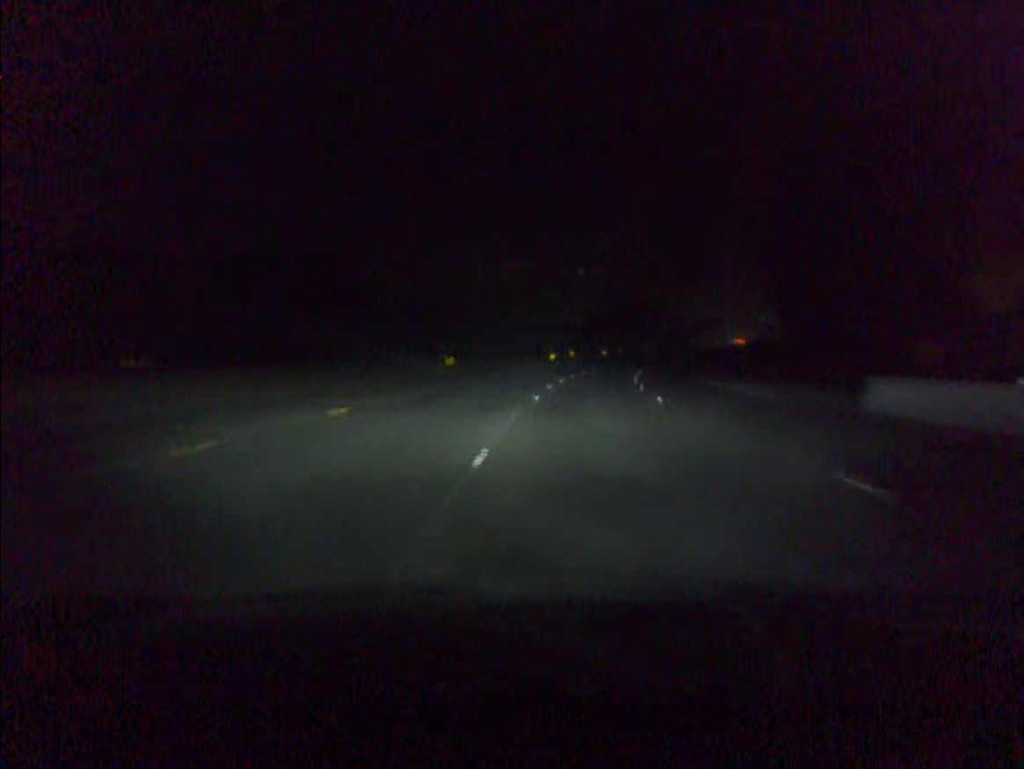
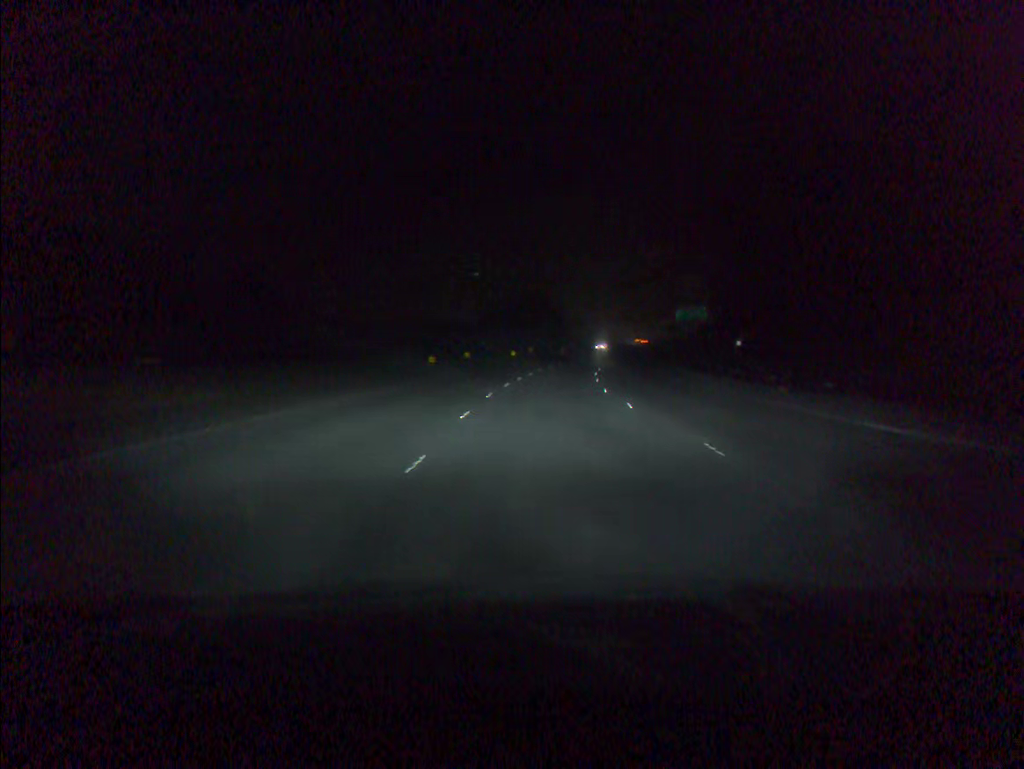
(+2.1, +29.9) m; +8°
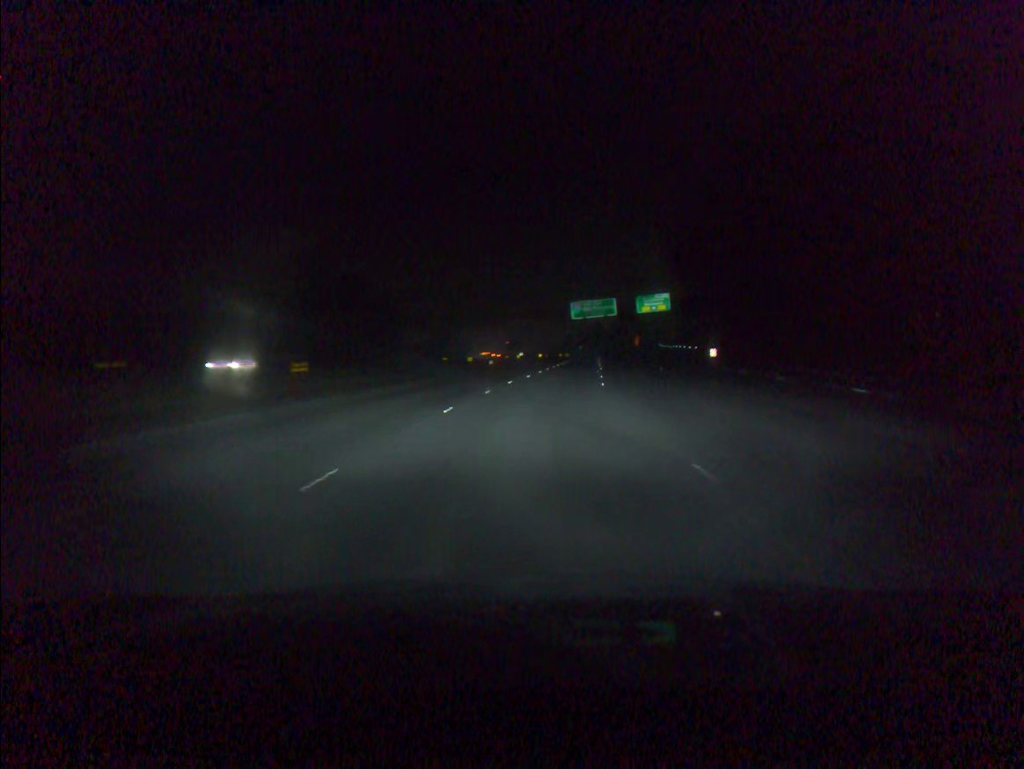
(+7.2, +75.0) m; +11°
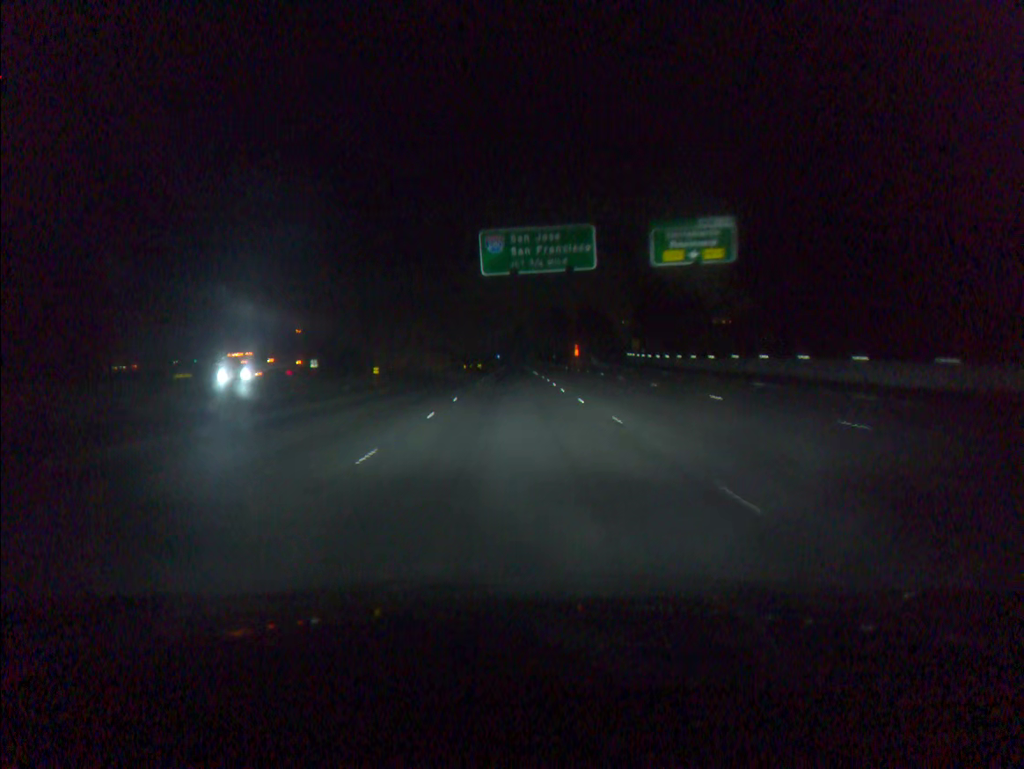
(+5.9, +75.9) m; +6°
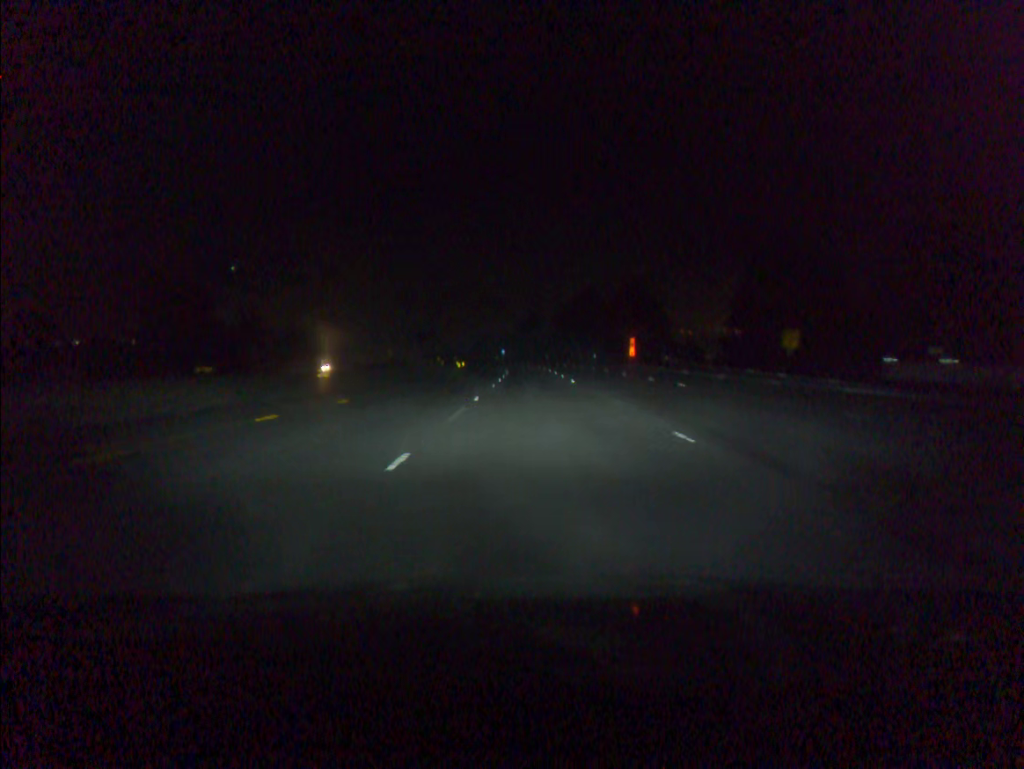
(-0.8, +77.9) m; -1°
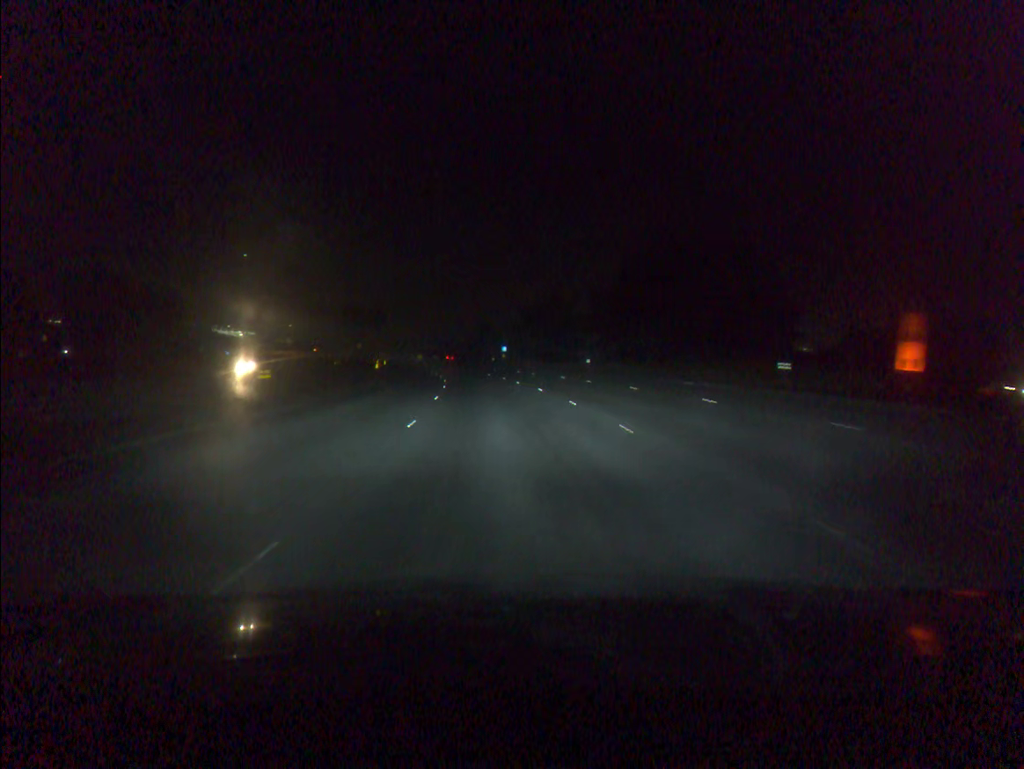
(+0.5, +79.5) m; -1°
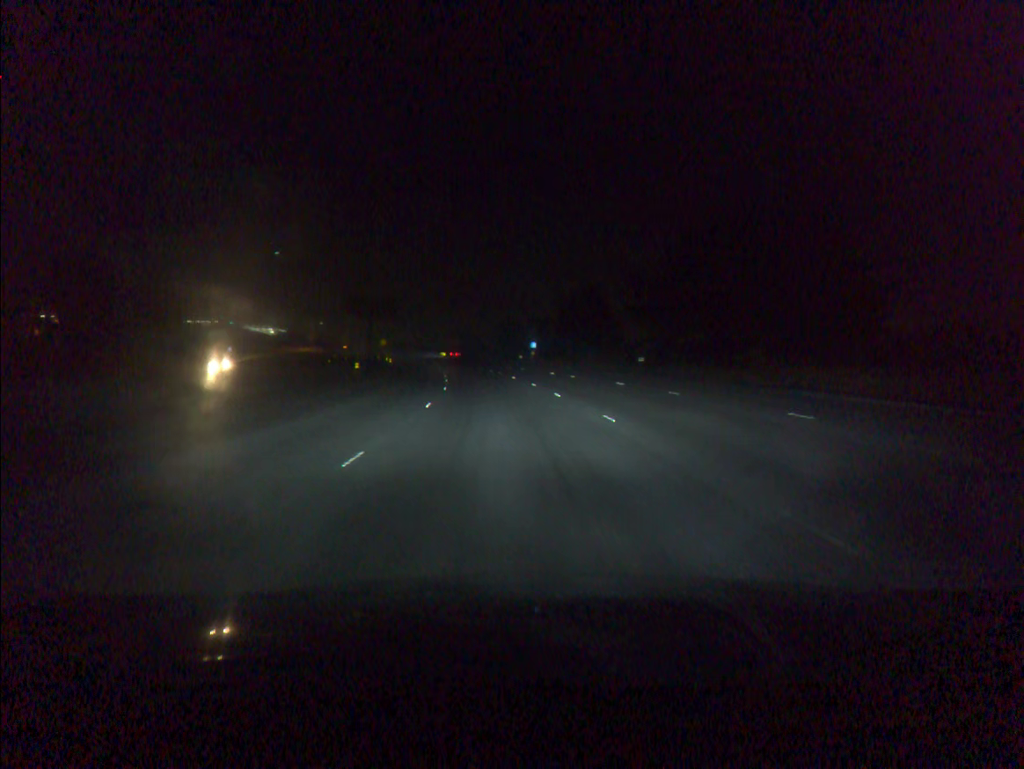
(-0.3, +15.9) m; -2°
